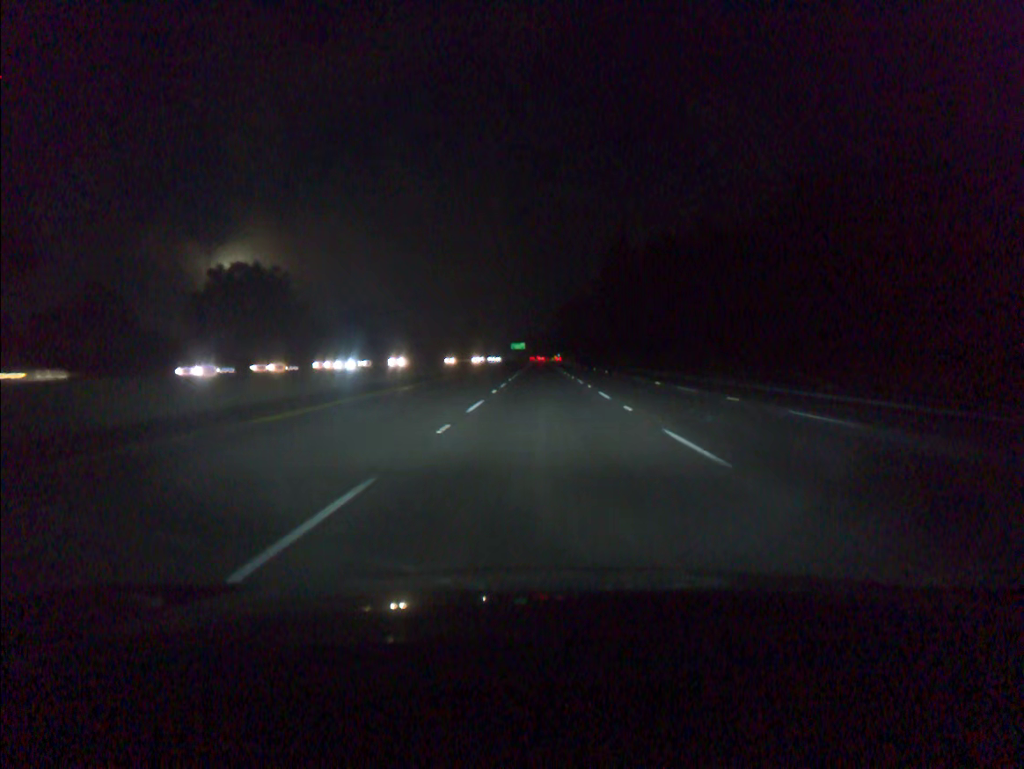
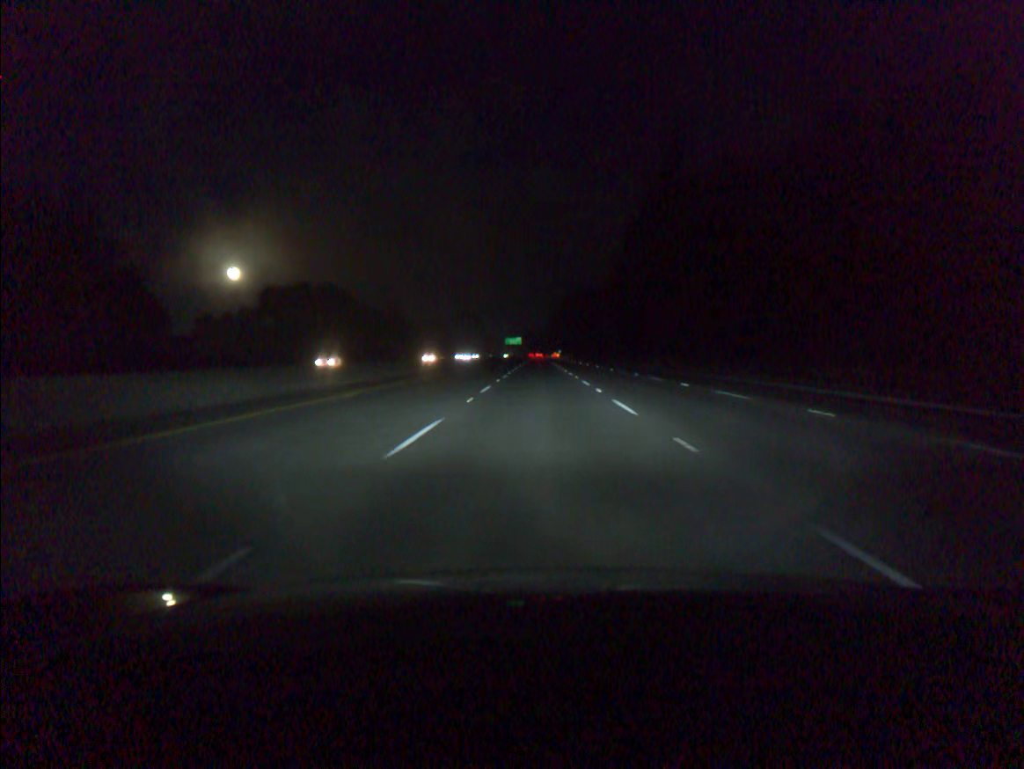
(+0.1, +51.8) m; 0°
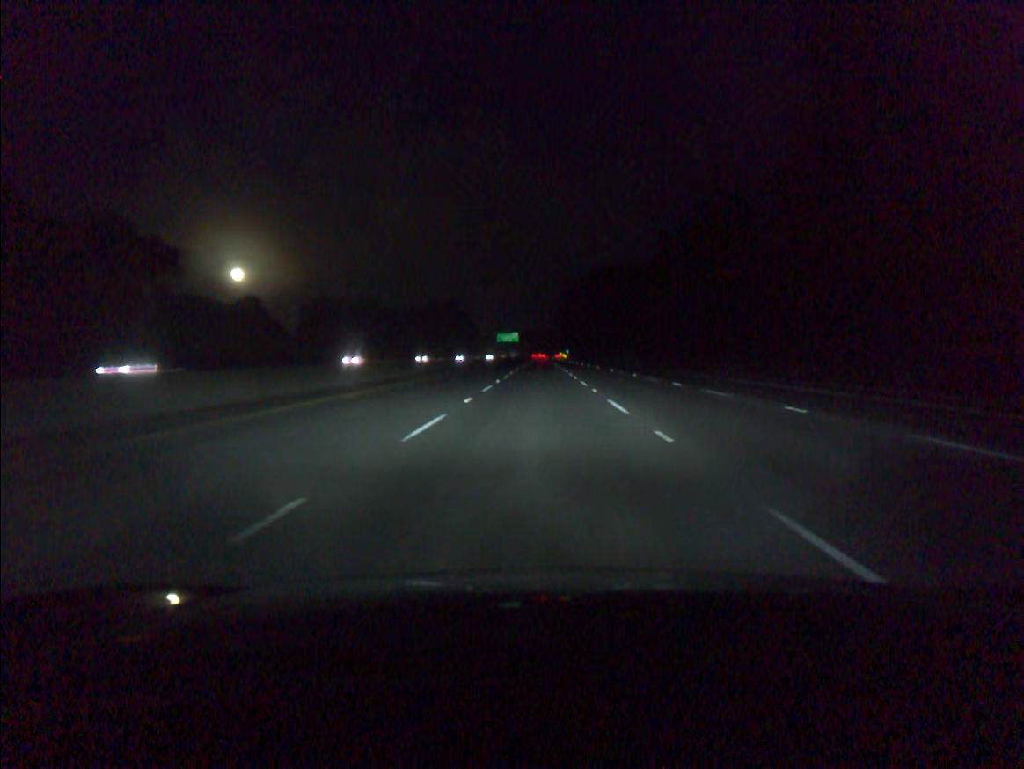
(+0.1, +86.6) m; 0°
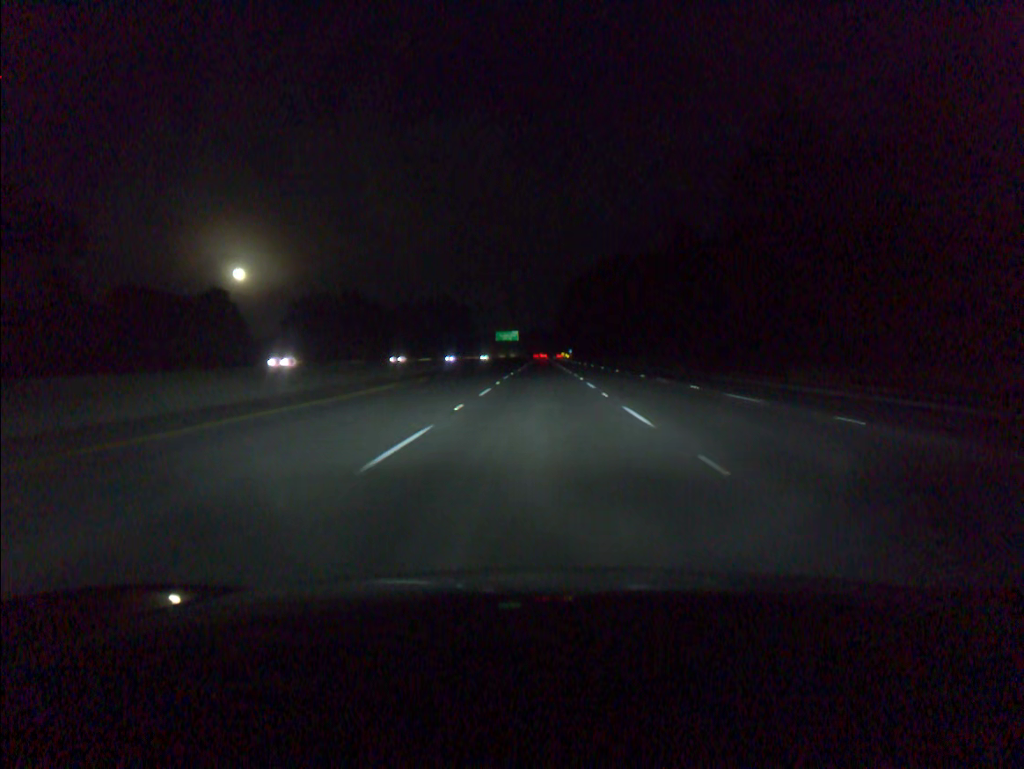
(0.0, +17.4) m; 0°
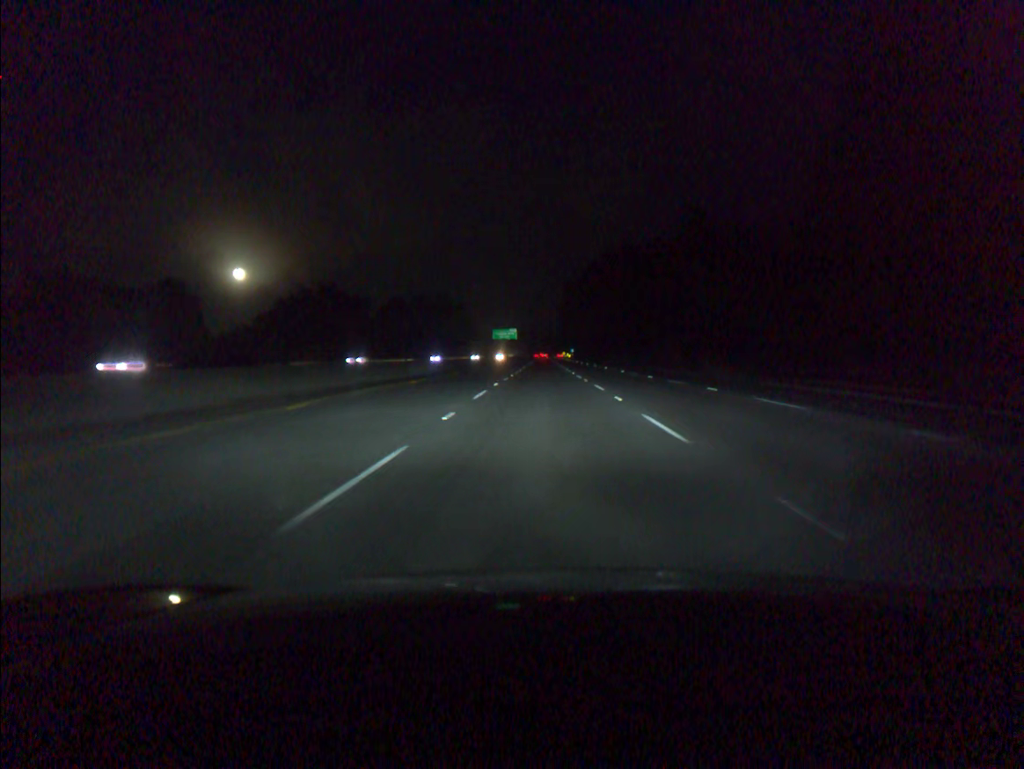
(0.0, +17.4) m; 0°
